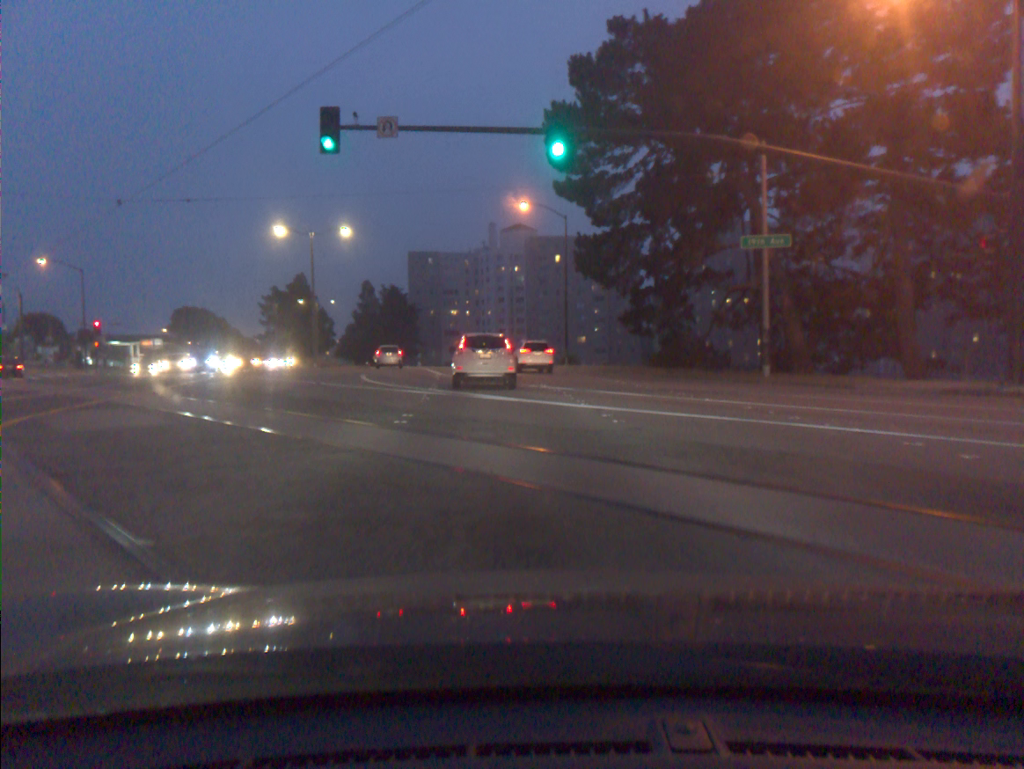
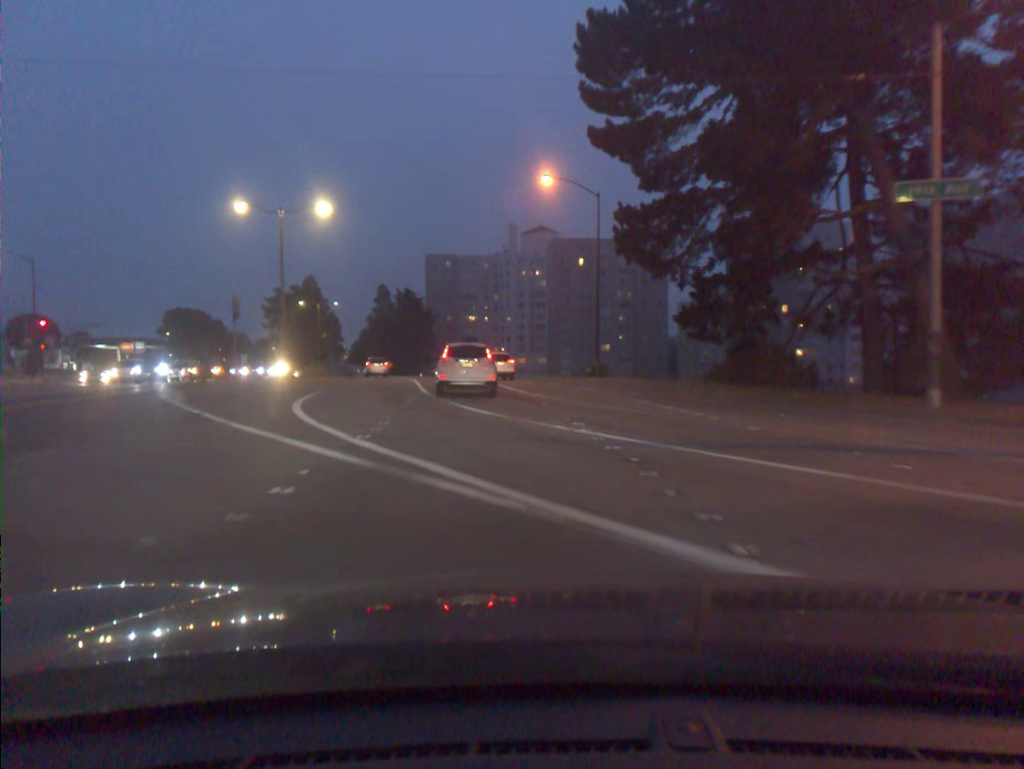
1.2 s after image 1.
(-0.2, +11.4) m; -2°
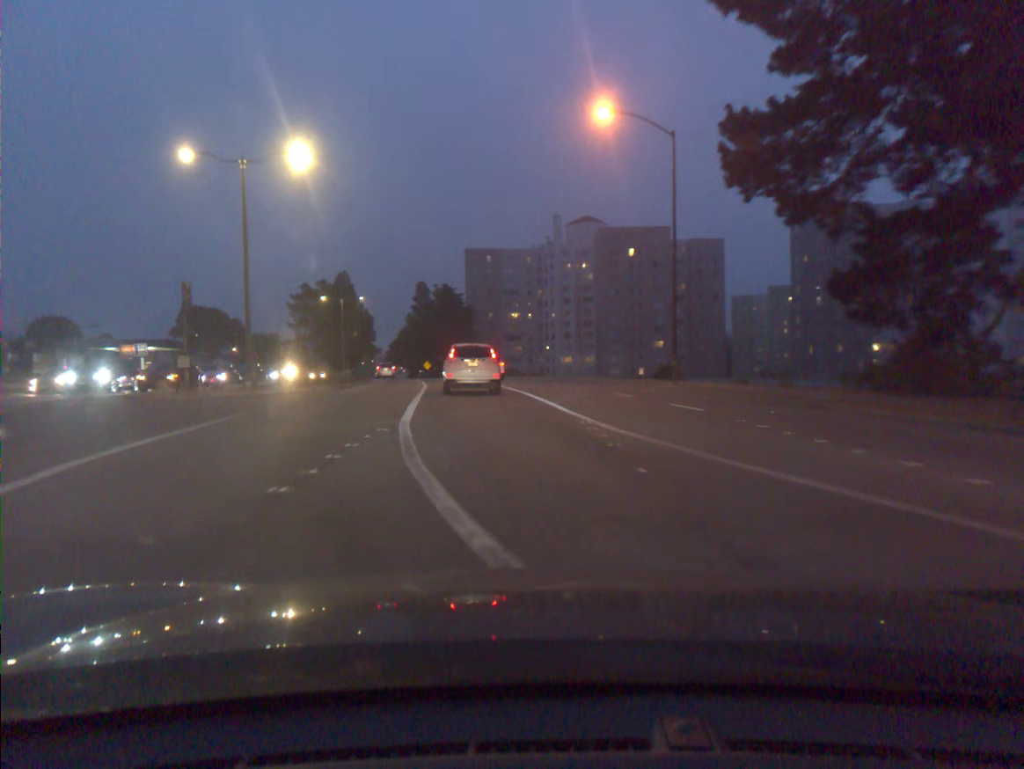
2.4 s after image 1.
(-0.4, +11.9) m; -4°
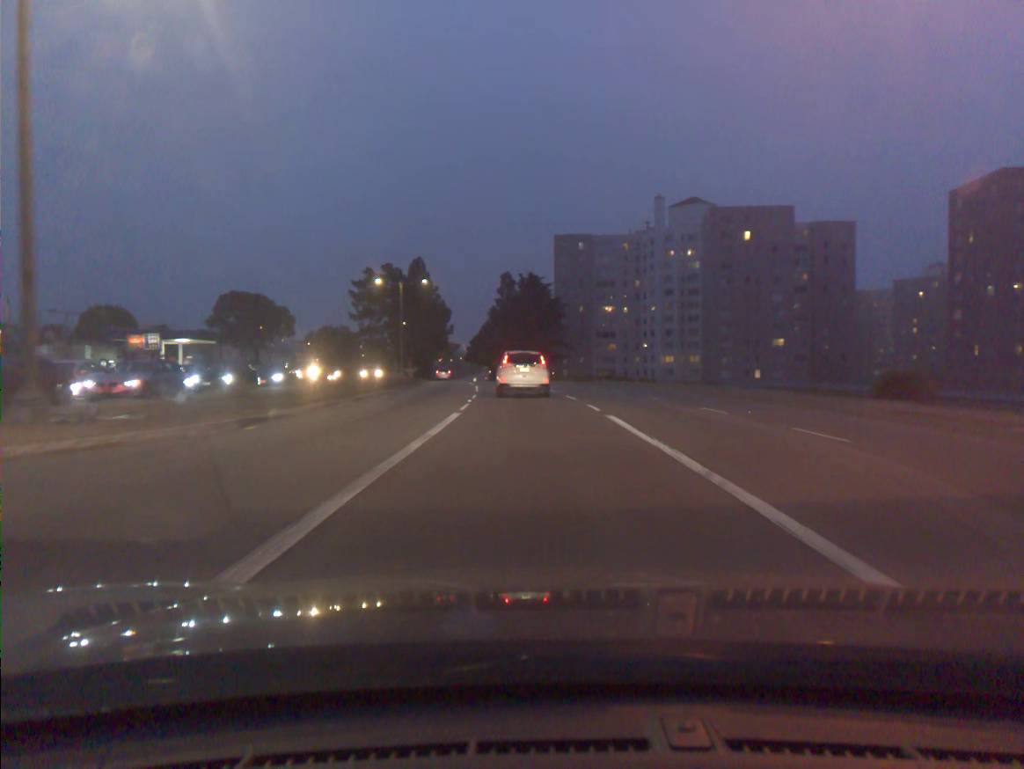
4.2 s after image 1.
(-1.2, +19.0) m; -6°
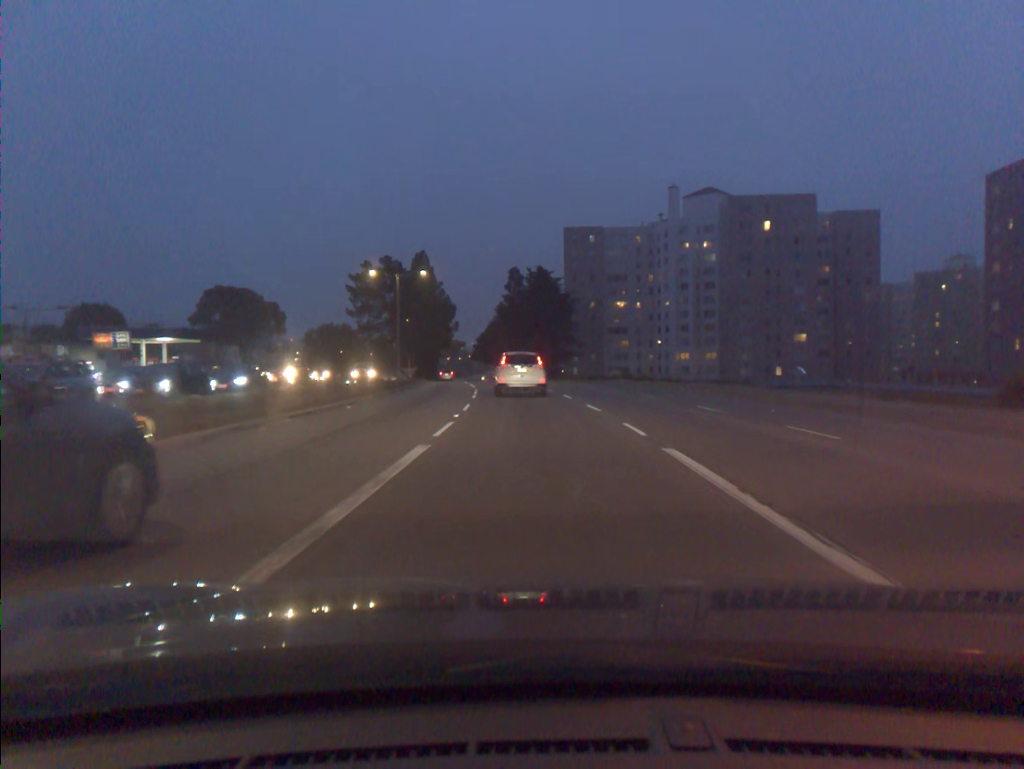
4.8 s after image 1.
(0.0, +6.6) m; -1°
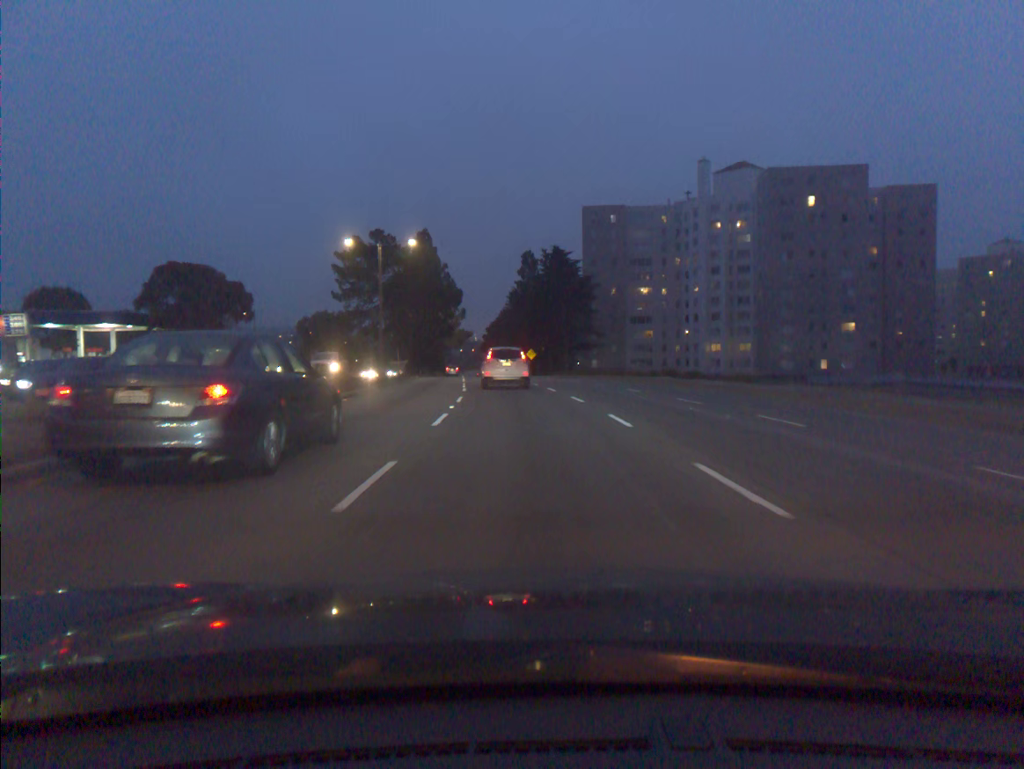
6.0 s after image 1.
(-0.1, +13.6) m; -1°
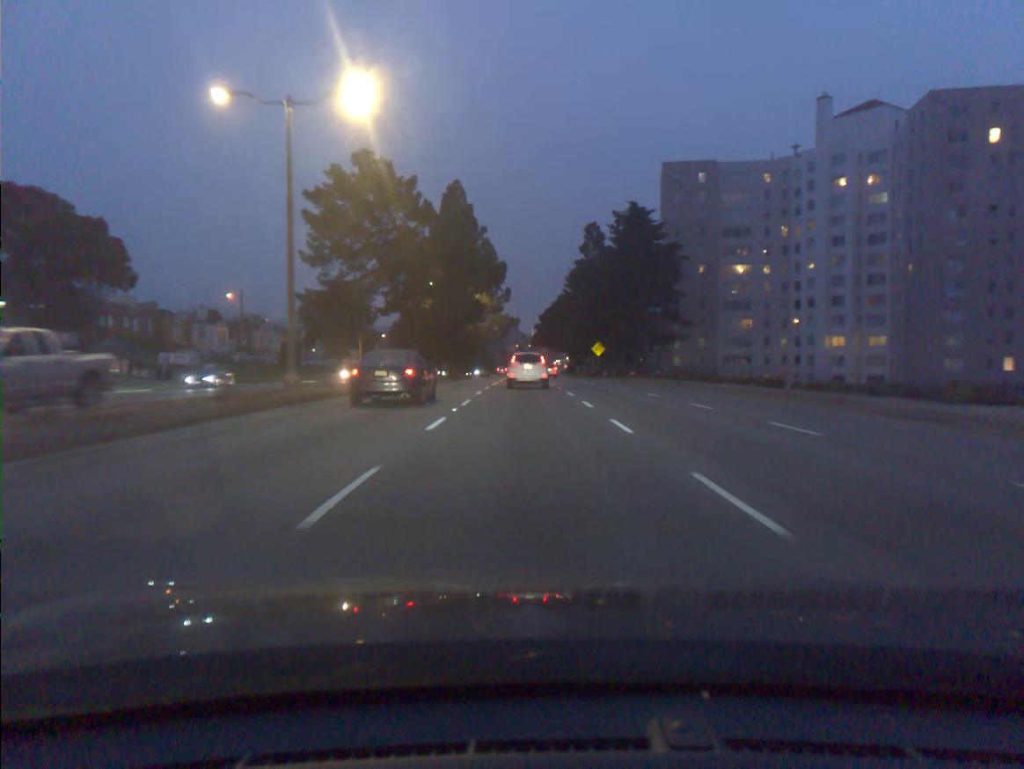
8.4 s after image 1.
(-1.1, +30.1) m; -4°
